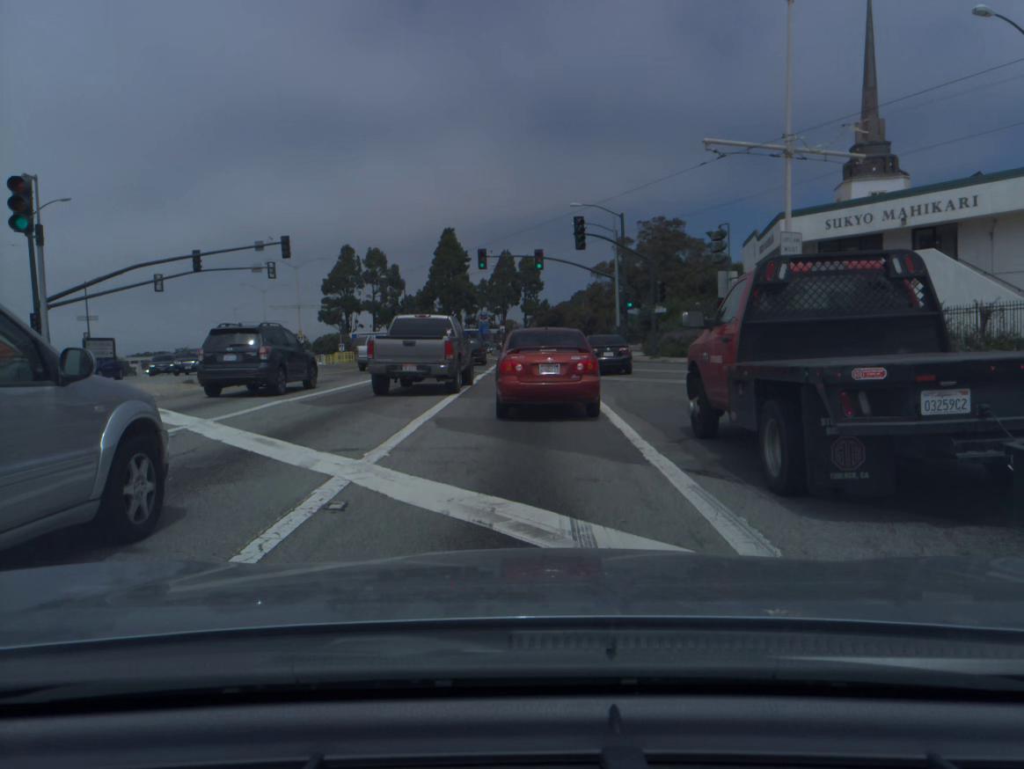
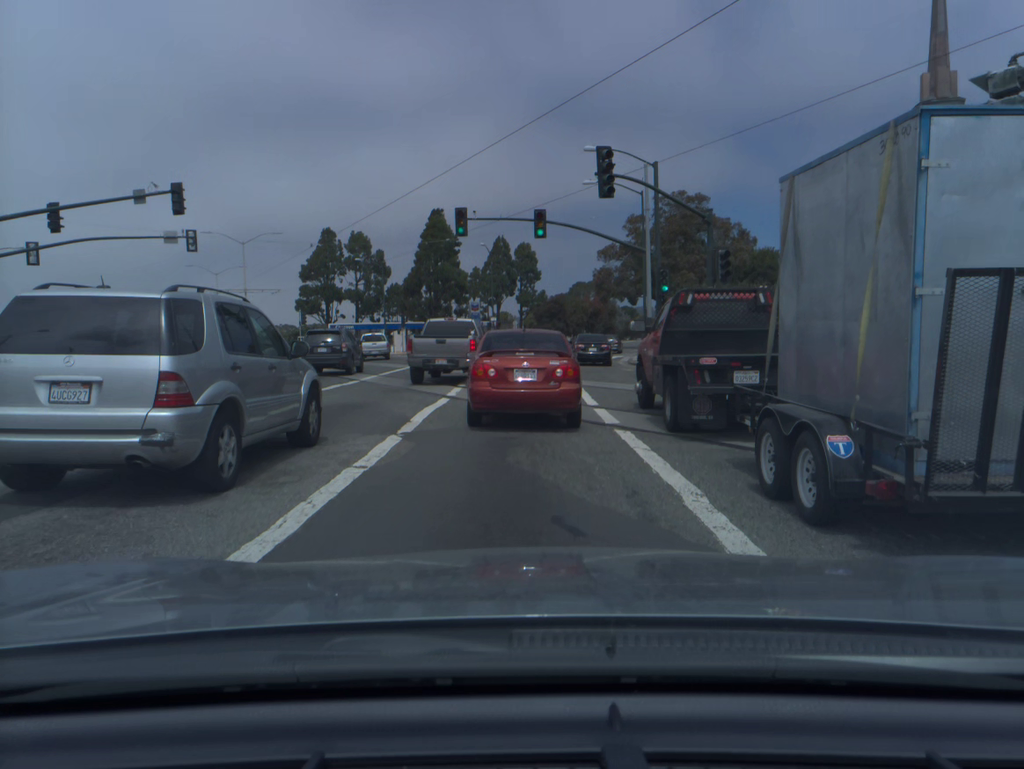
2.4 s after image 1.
(+0.1, +14.4) m; +1°
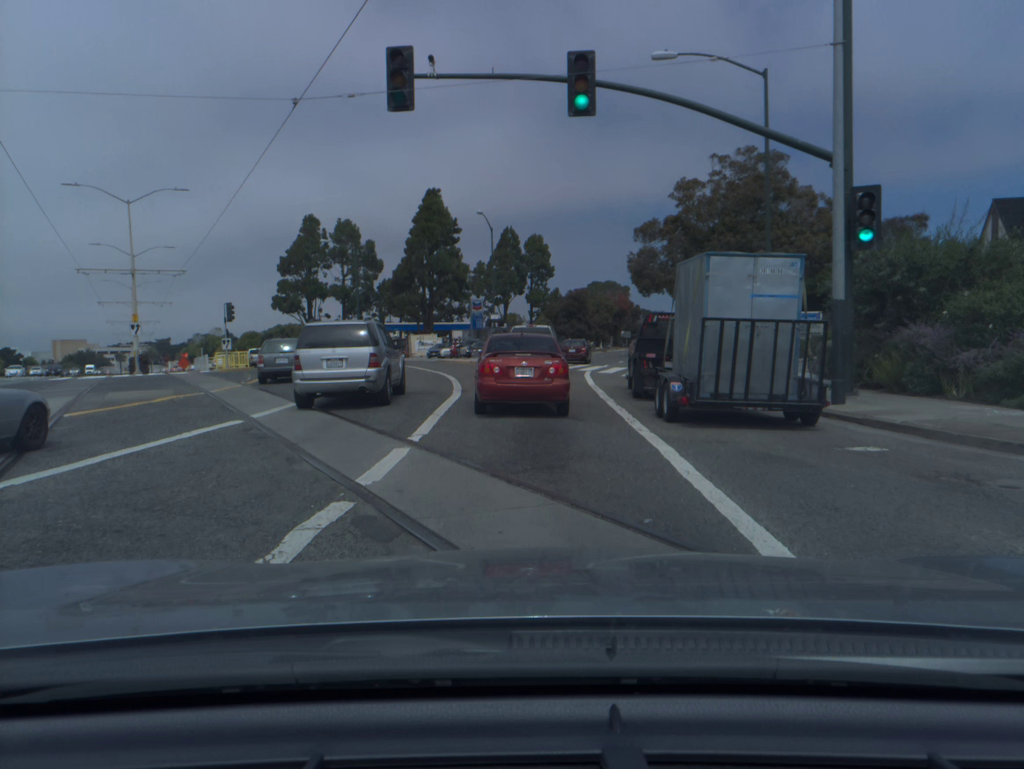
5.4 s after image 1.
(-0.3, +20.8) m; -1°
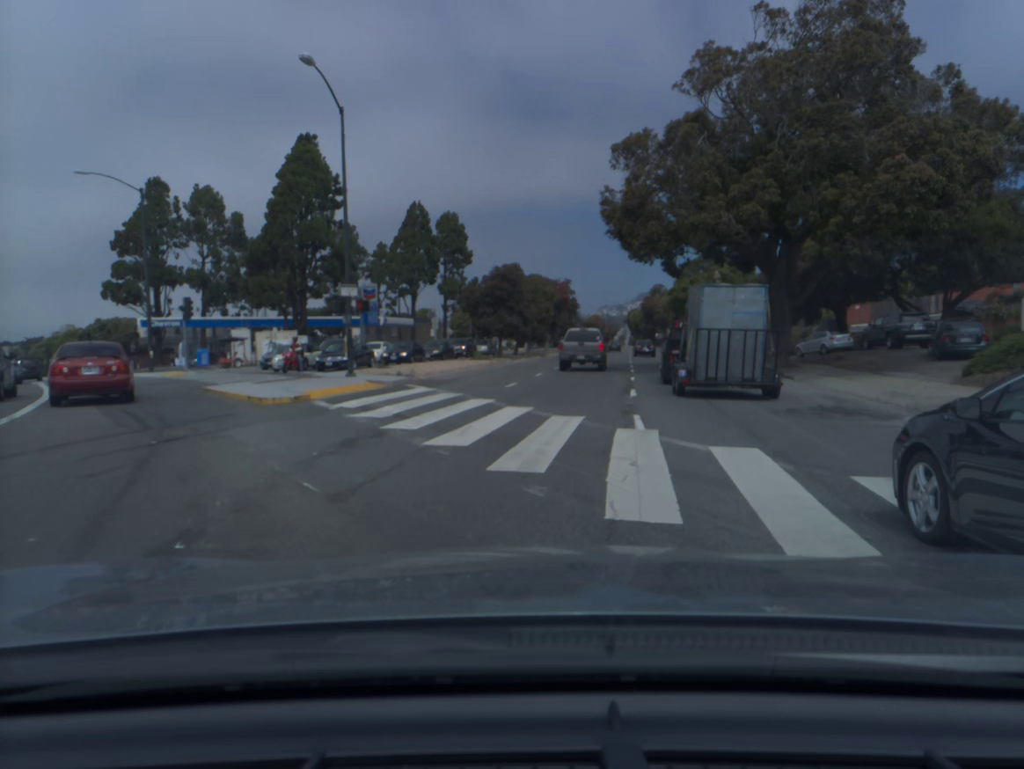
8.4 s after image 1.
(+0.8, +29.1) m; +5°
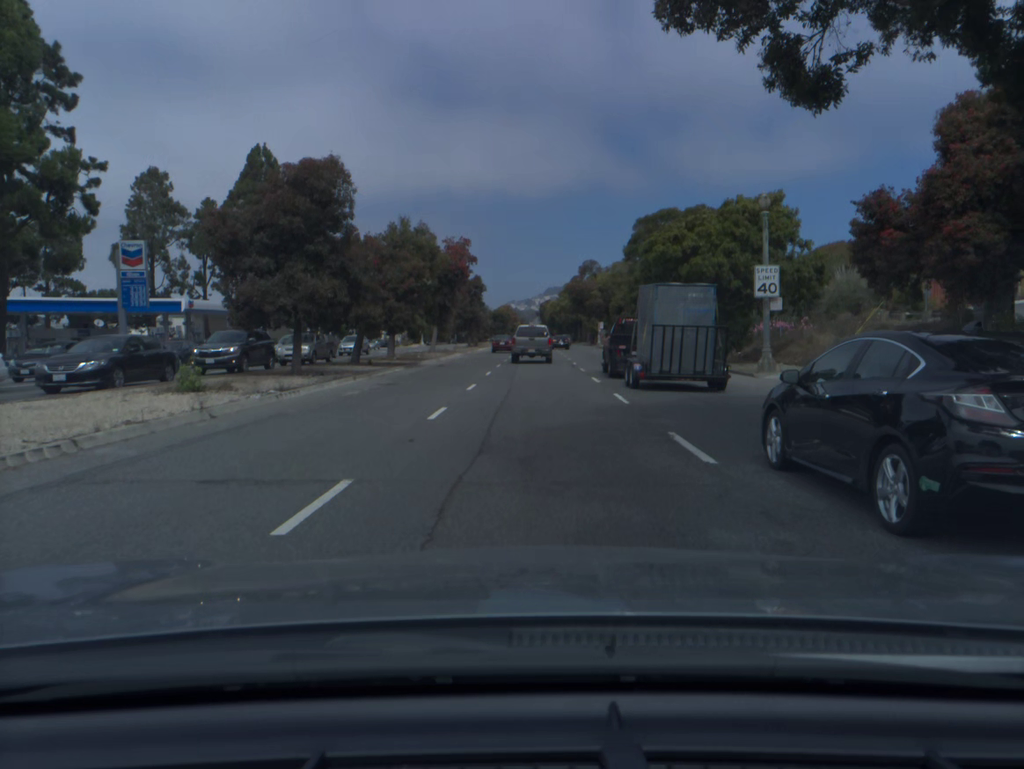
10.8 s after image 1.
(+2.4, +31.9) m; +6°
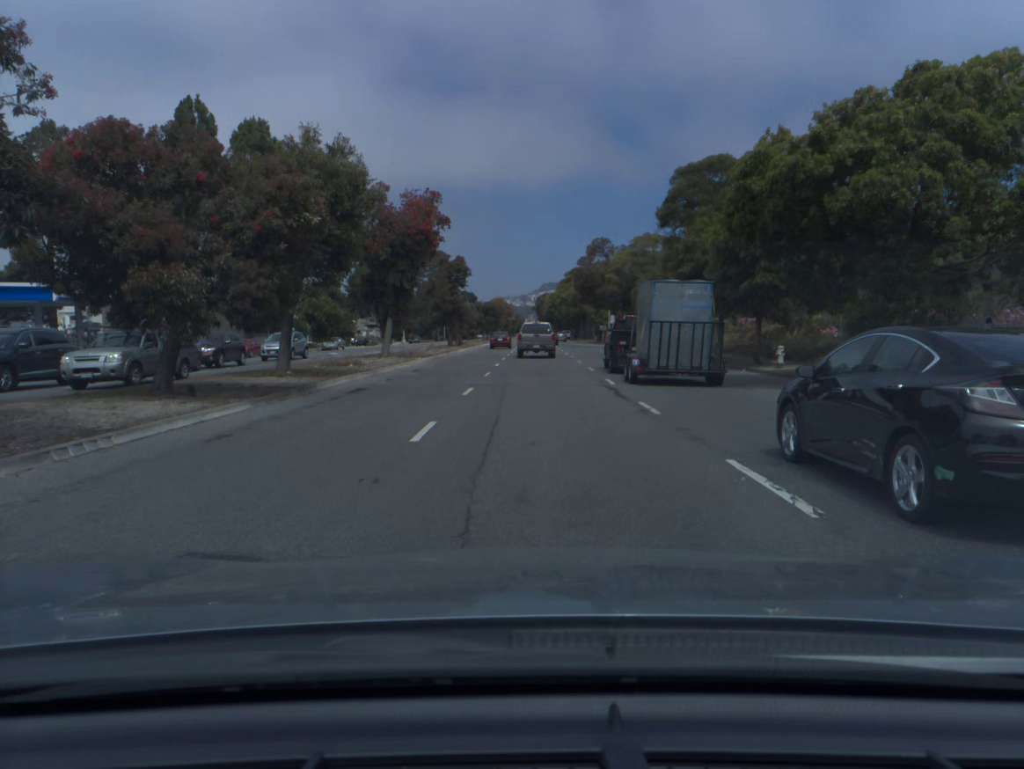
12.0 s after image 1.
(0.0, +17.4) m; 0°
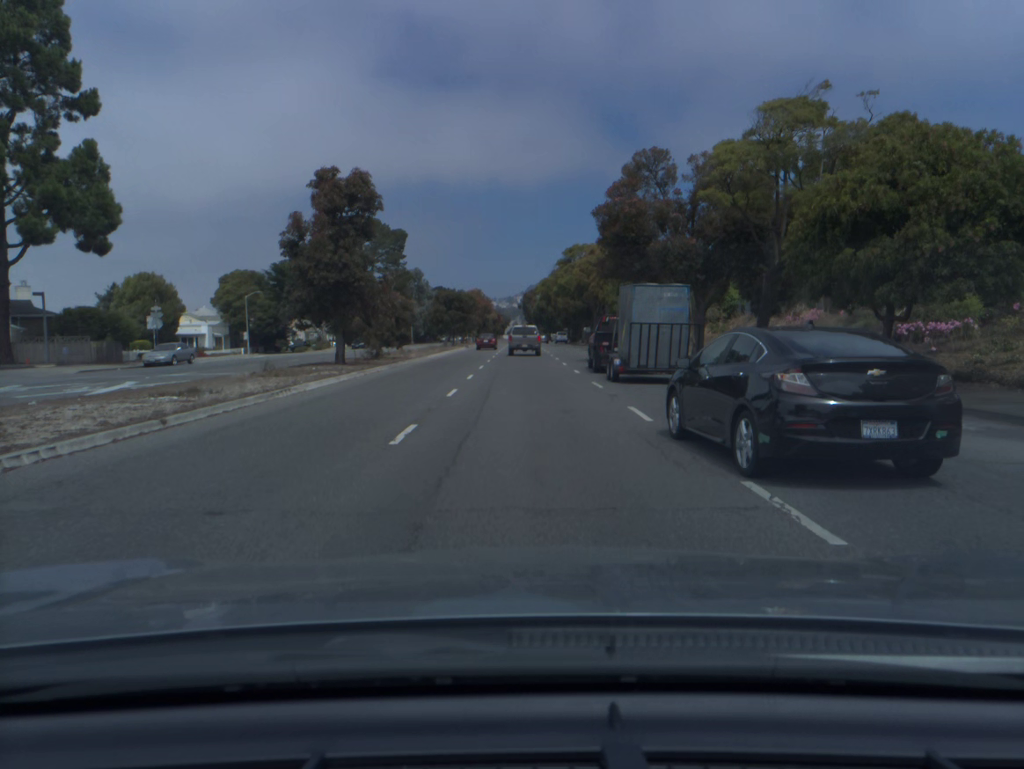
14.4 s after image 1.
(+0.6, +37.1) m; +1°
